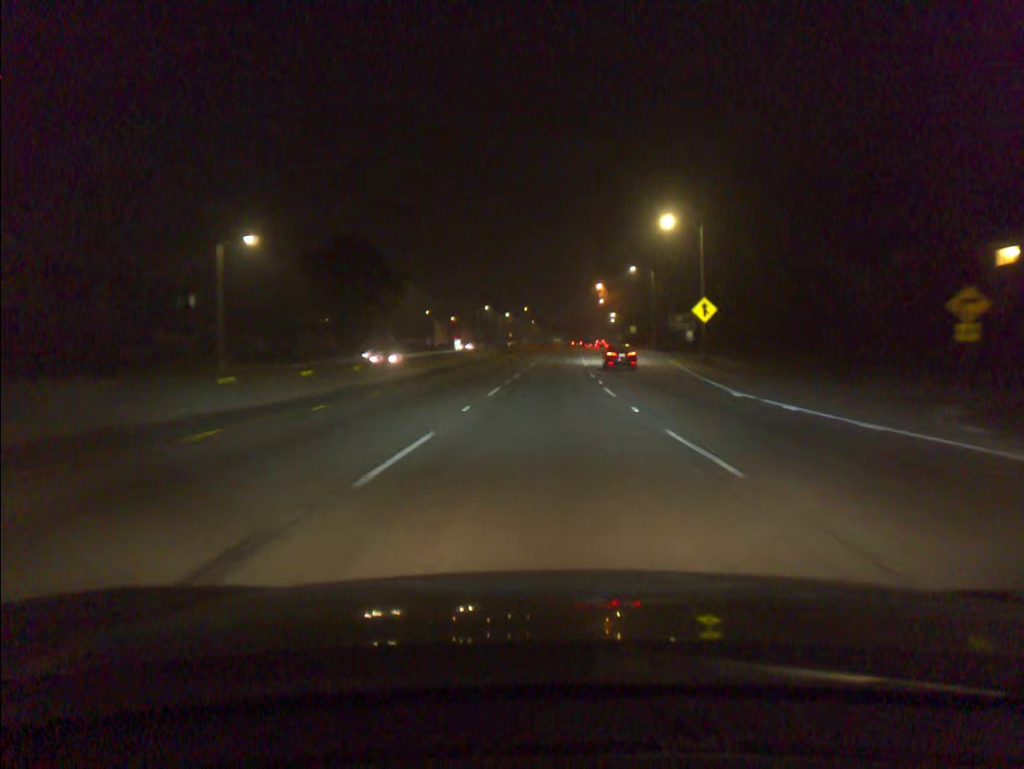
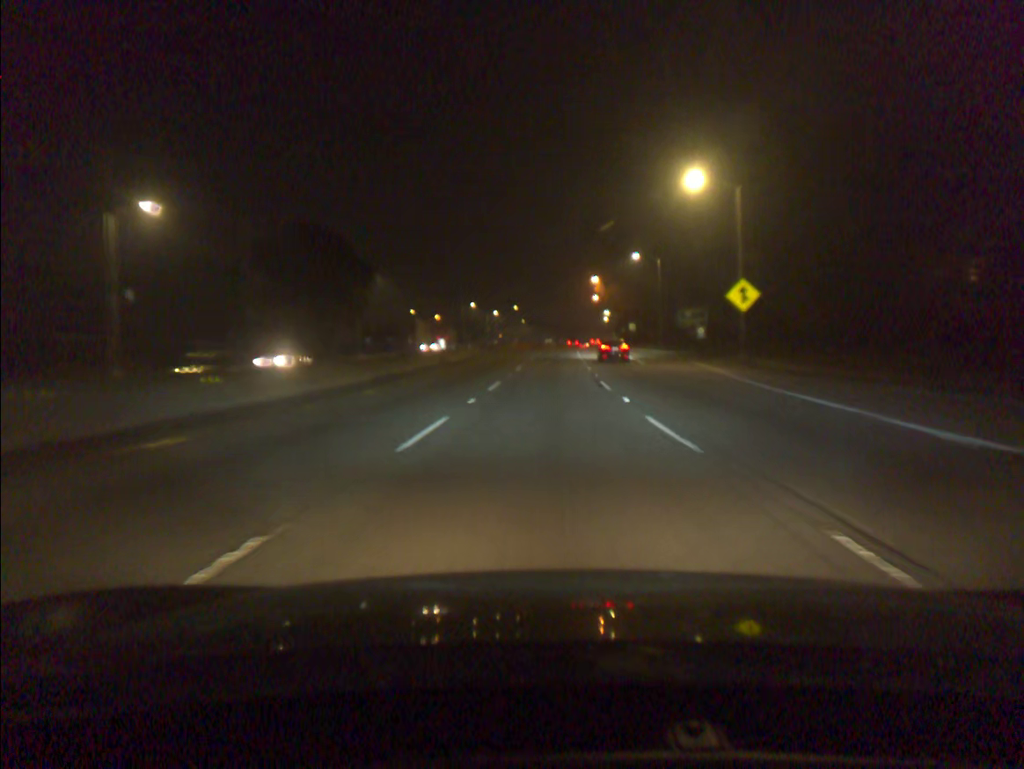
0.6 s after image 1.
(0.0, +12.6) m; 0°
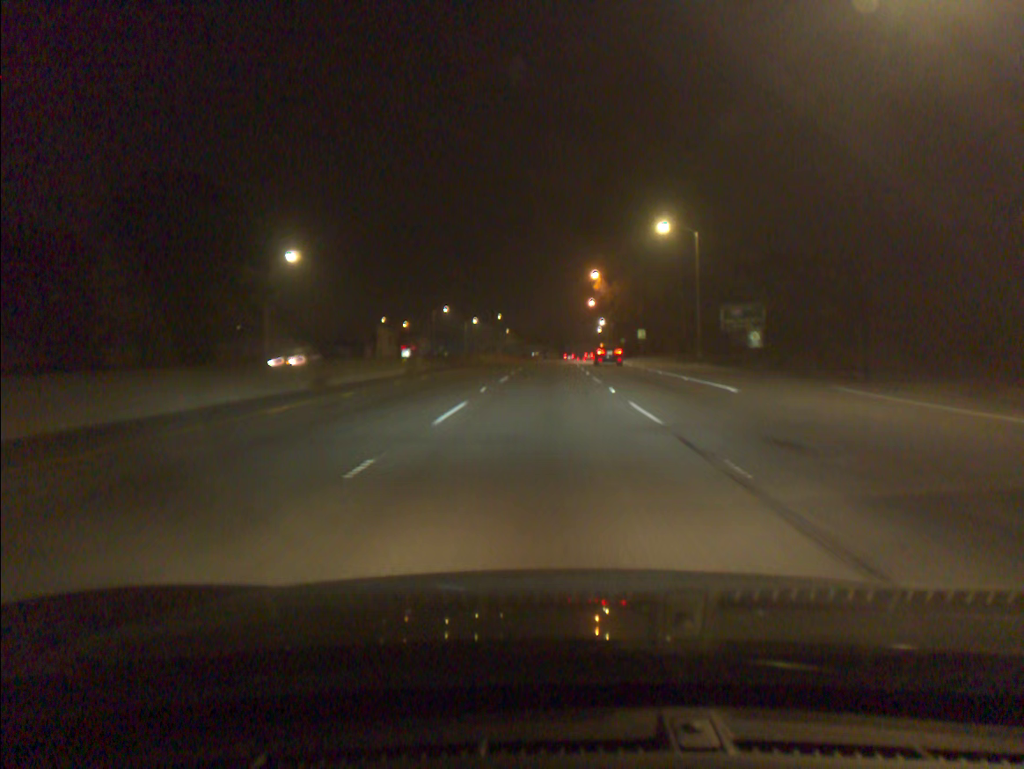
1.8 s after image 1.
(+0.3, +25.5) m; +1°
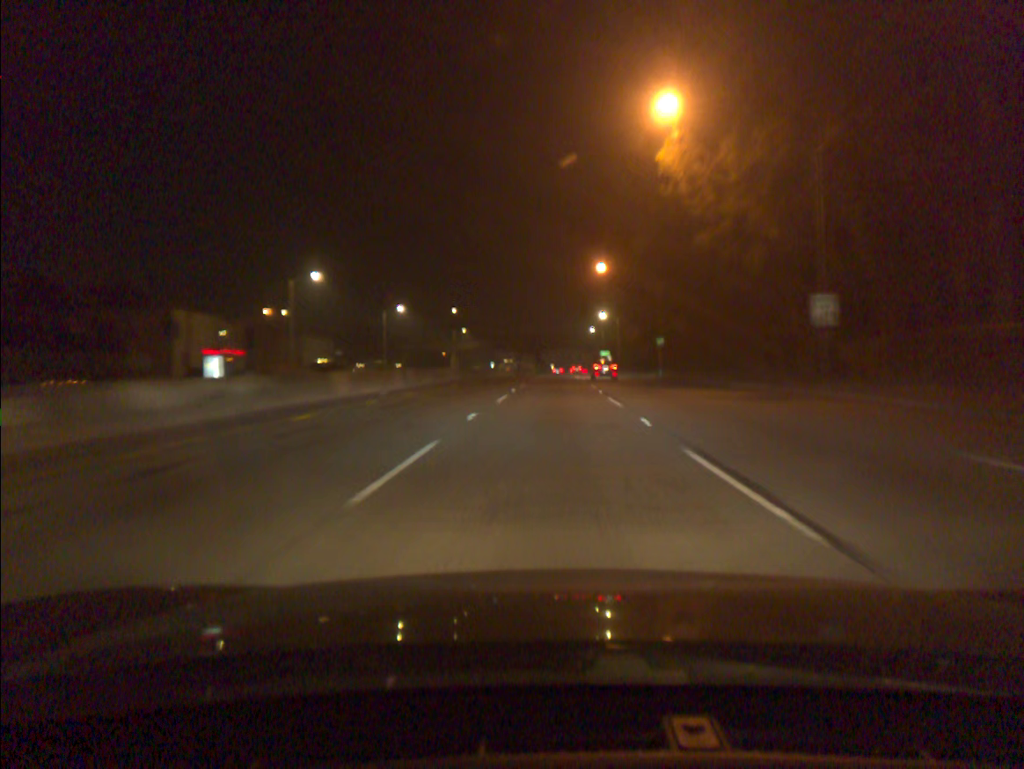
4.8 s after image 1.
(+1.0, +66.0) m; +2°
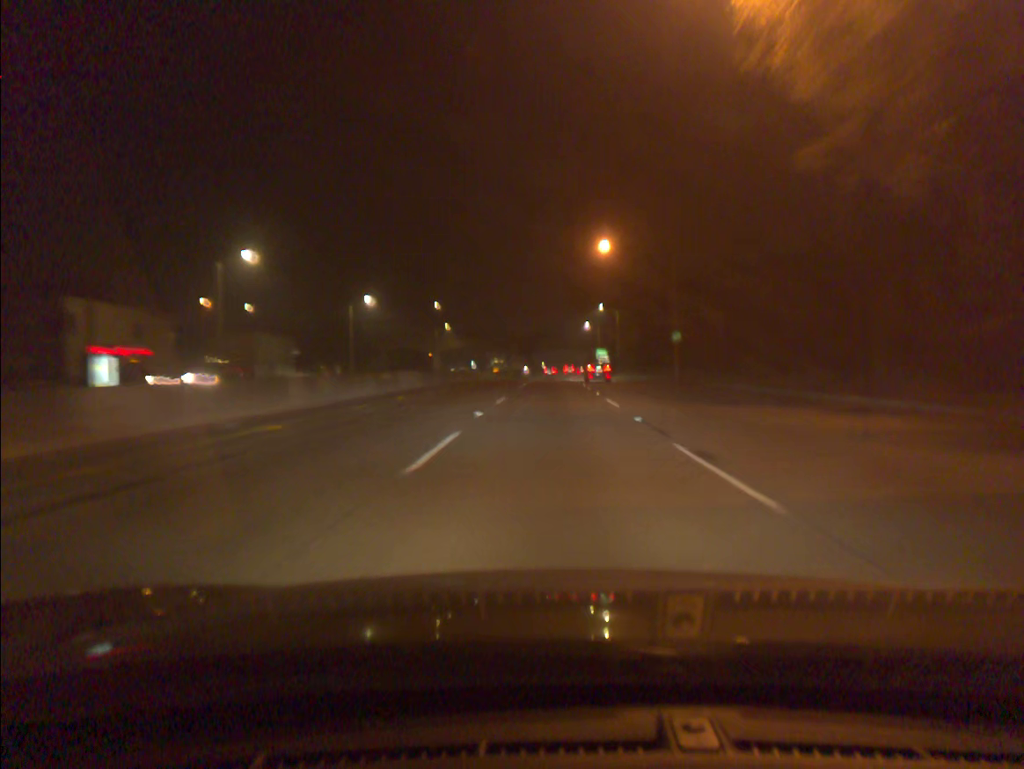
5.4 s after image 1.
(+0.1, +13.4) m; +1°
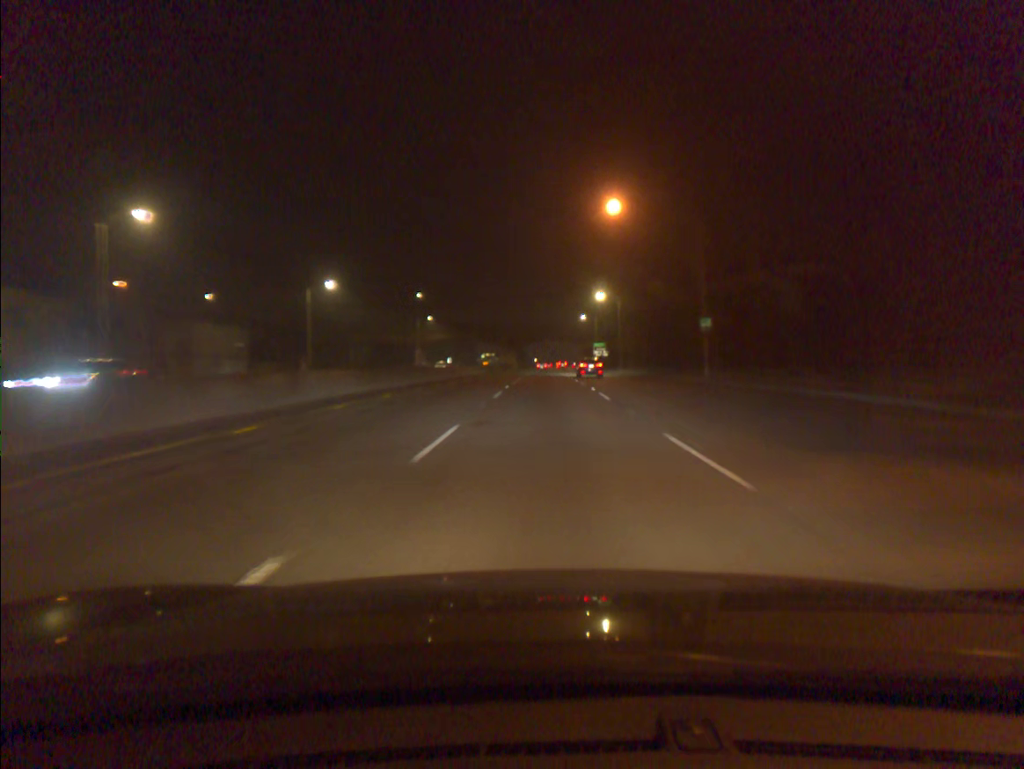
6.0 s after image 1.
(+0.1, +13.4) m; +1°
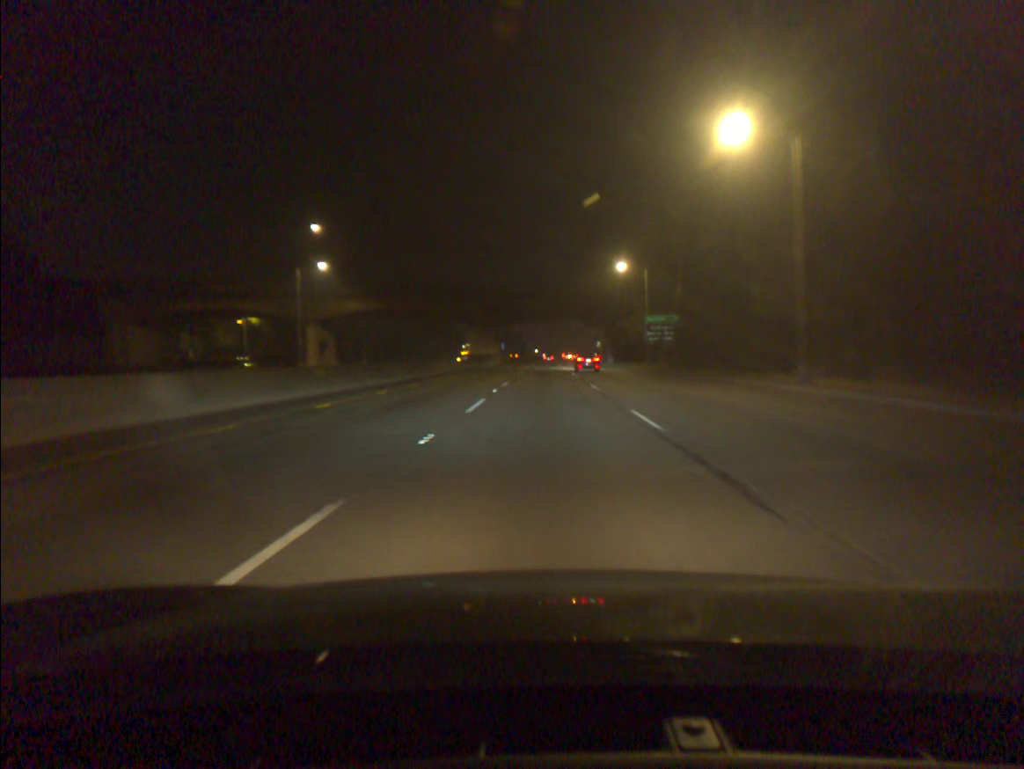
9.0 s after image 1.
(+0.2, +67.2) m; 0°
